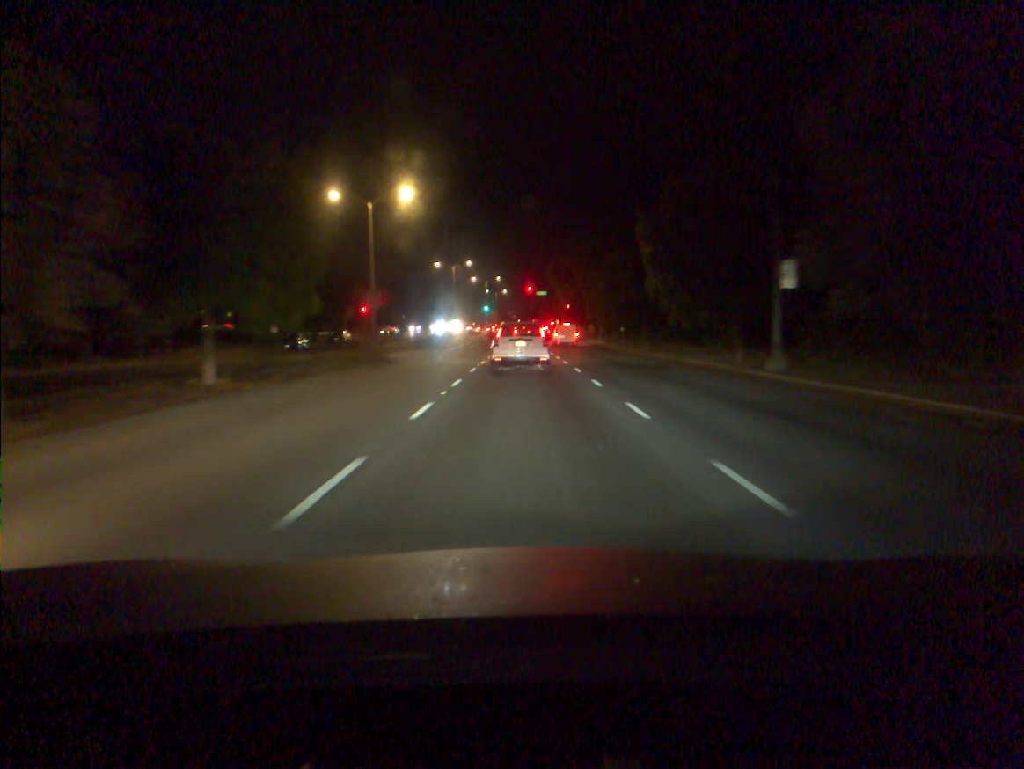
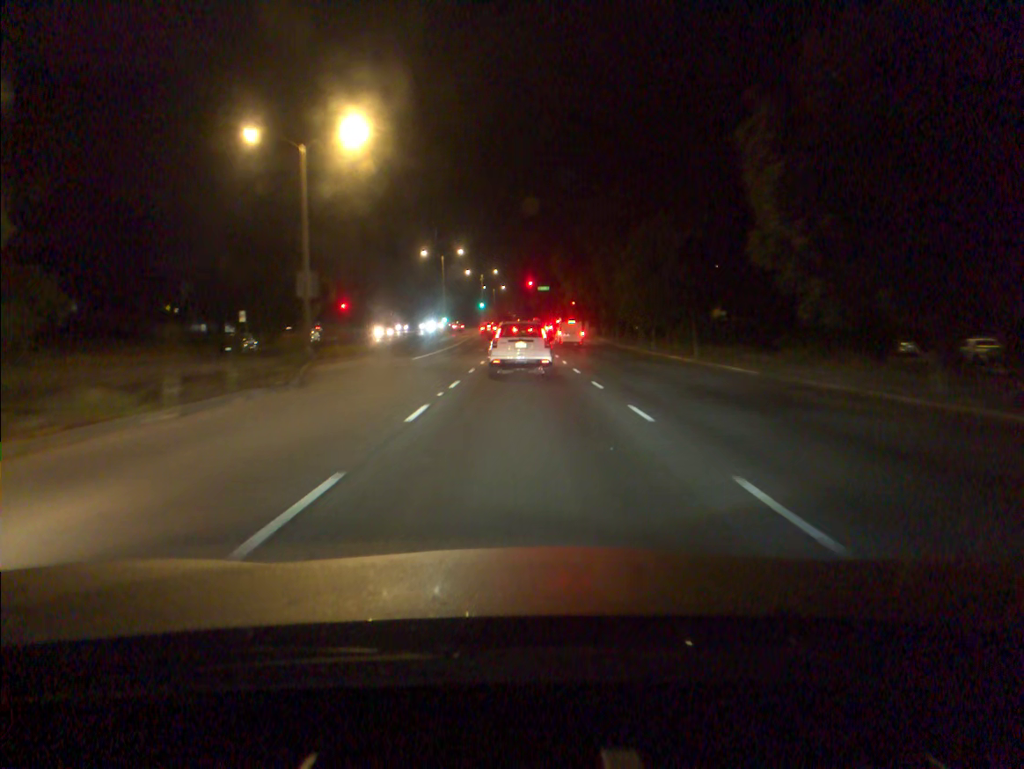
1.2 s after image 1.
(0.0, +14.8) m; 0°
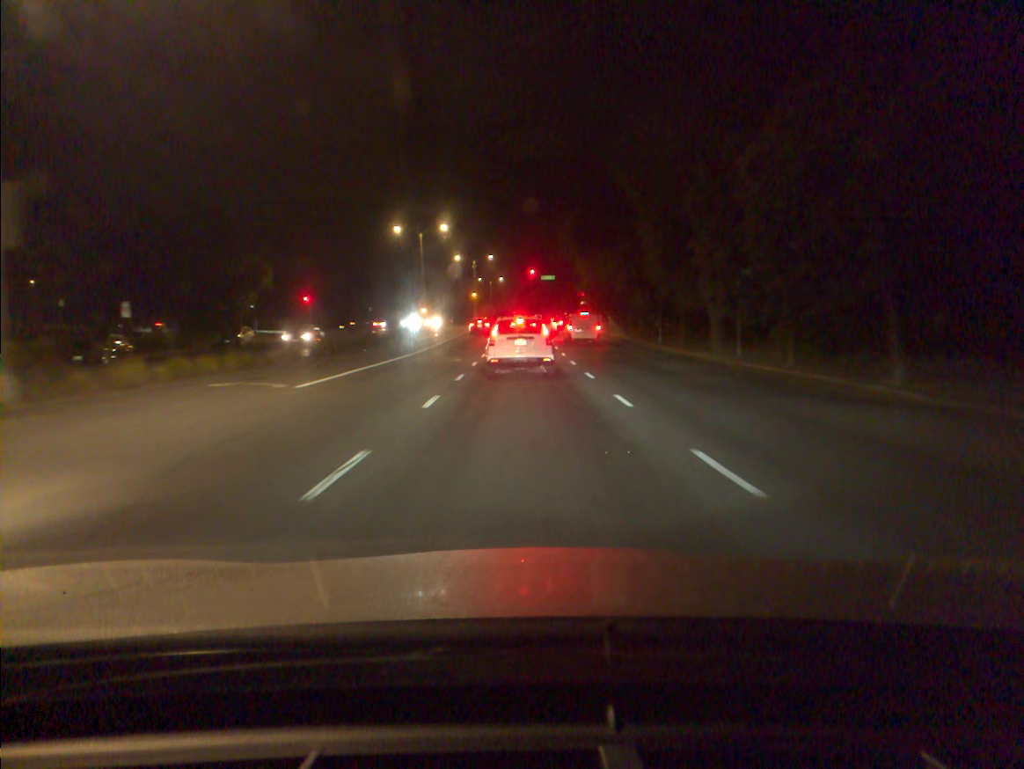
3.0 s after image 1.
(0.0, +20.0) m; 0°
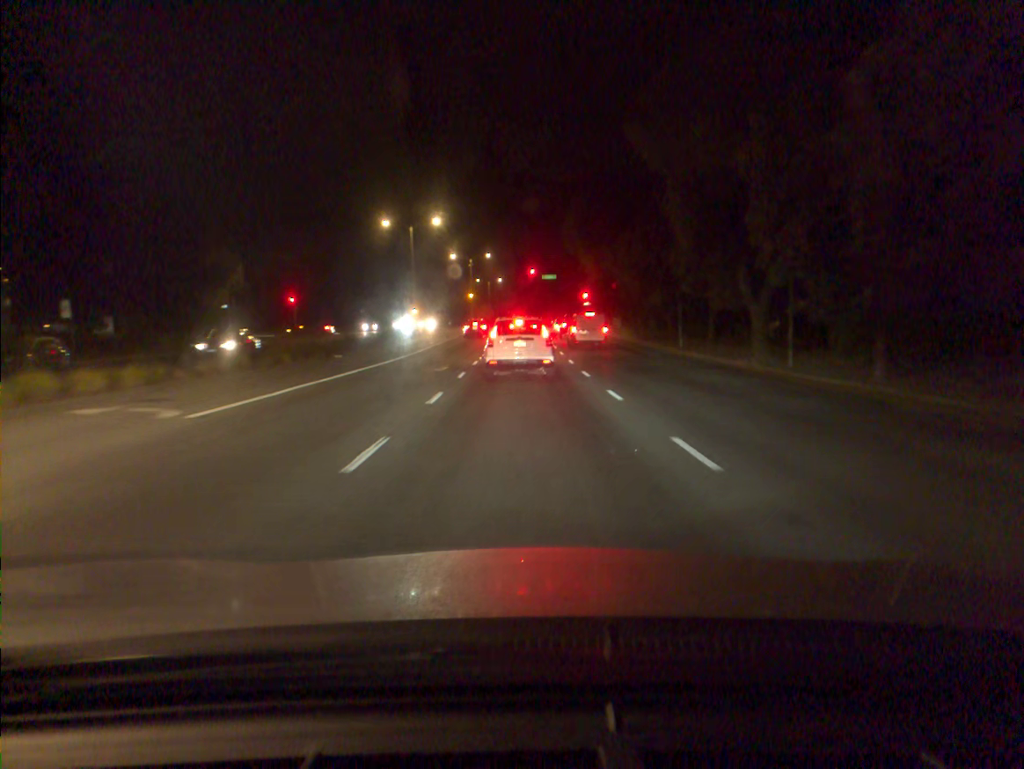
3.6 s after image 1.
(0.0, +6.2) m; 0°
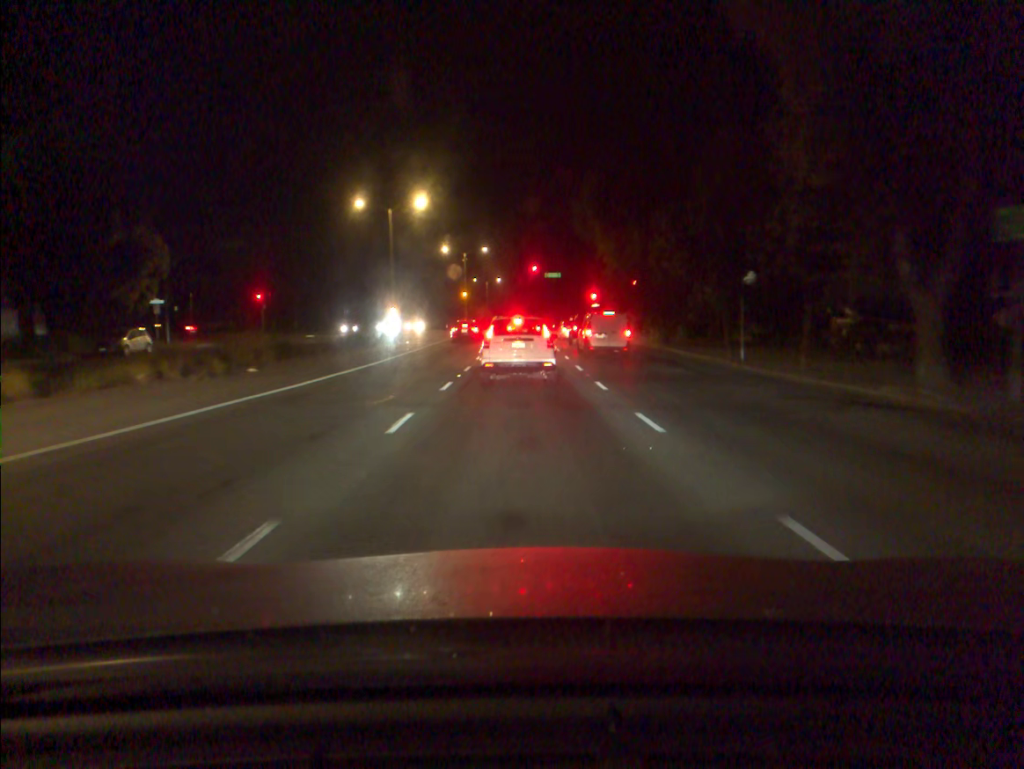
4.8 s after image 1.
(0.0, +11.6) m; 0°
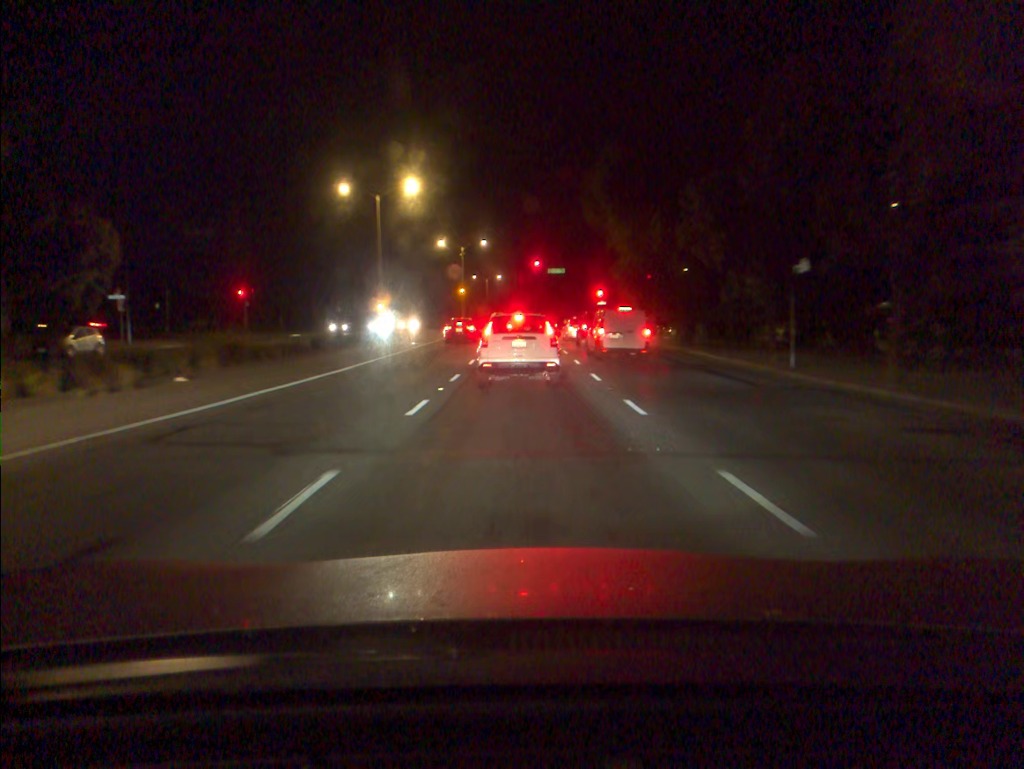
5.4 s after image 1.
(0.0, +5.4) m; 0°
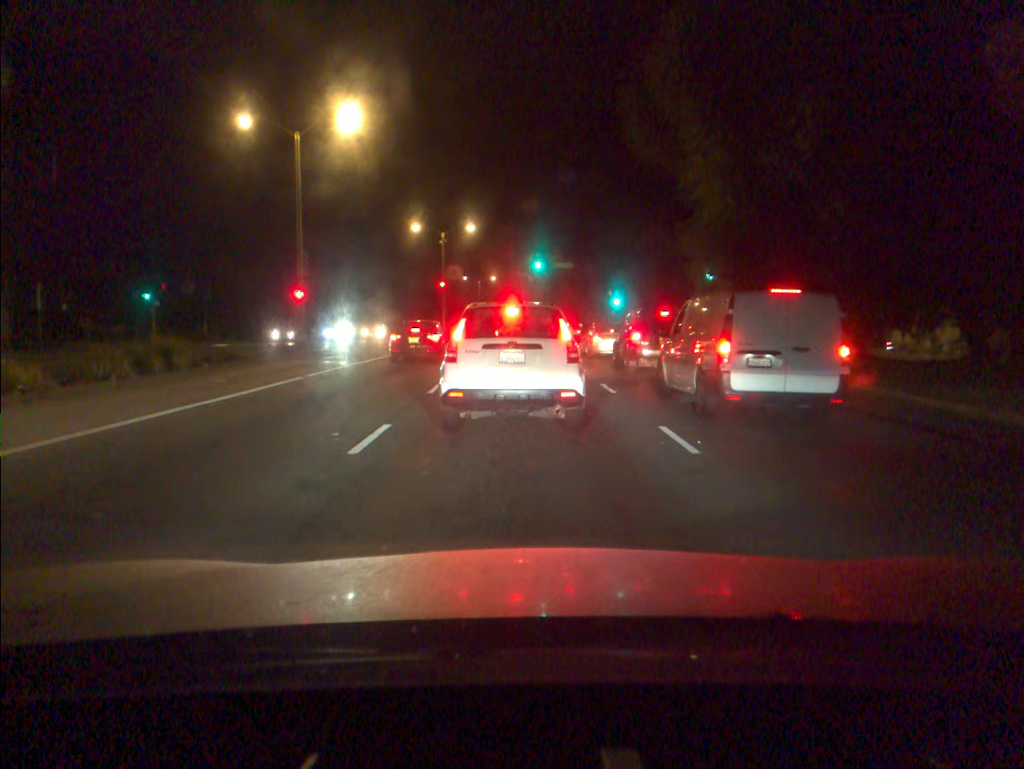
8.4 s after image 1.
(0.0, +18.6) m; 0°
